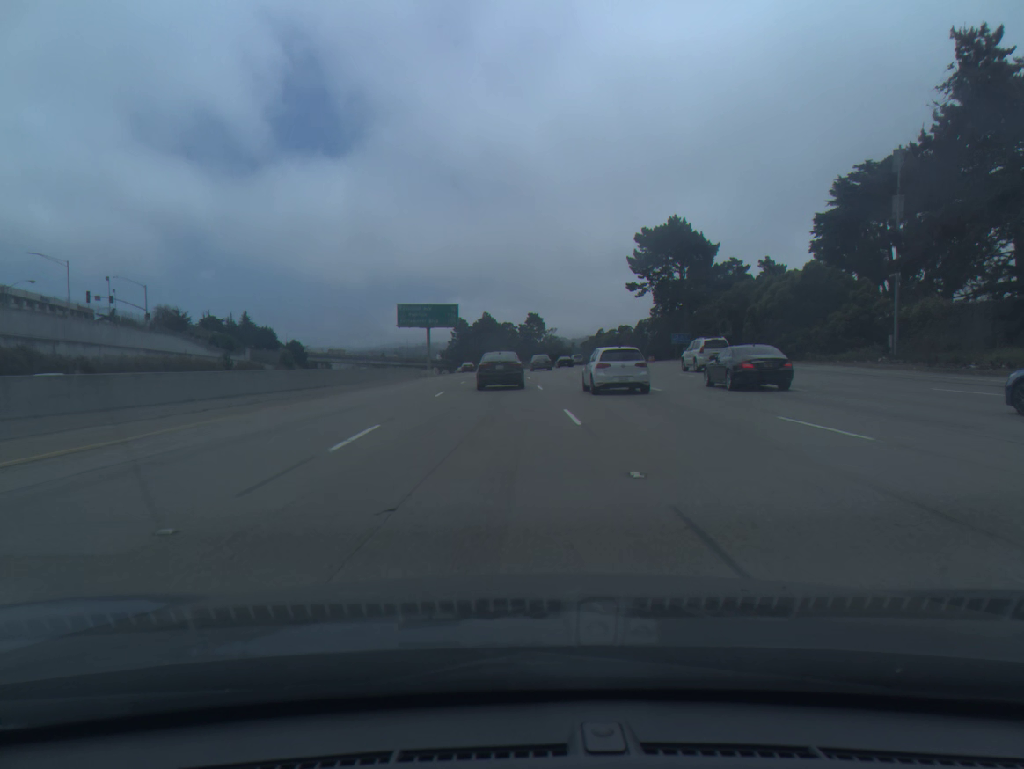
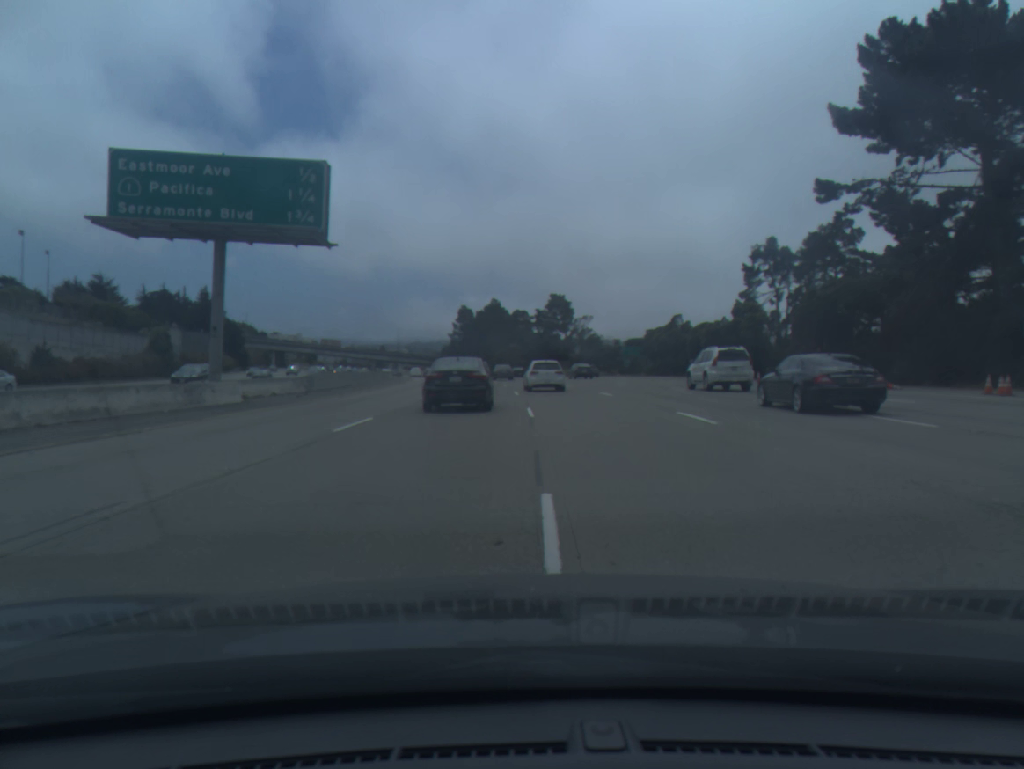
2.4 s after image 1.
(+0.3, +68.6) m; -1°
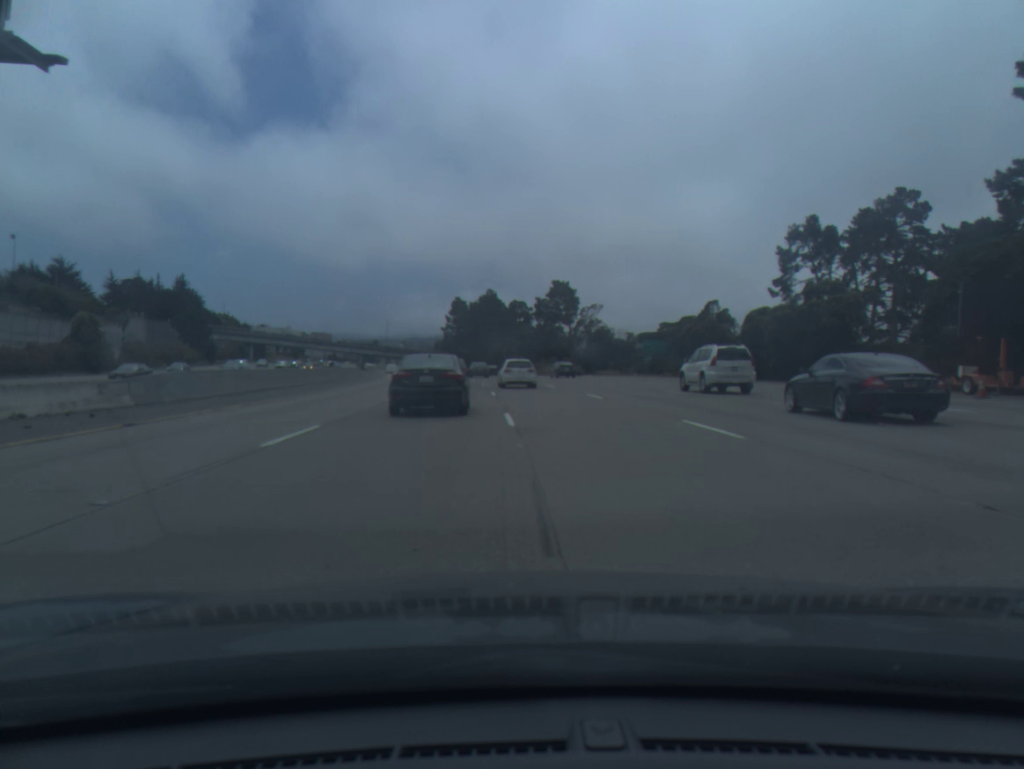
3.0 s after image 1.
(0.0, +17.7) m; 0°
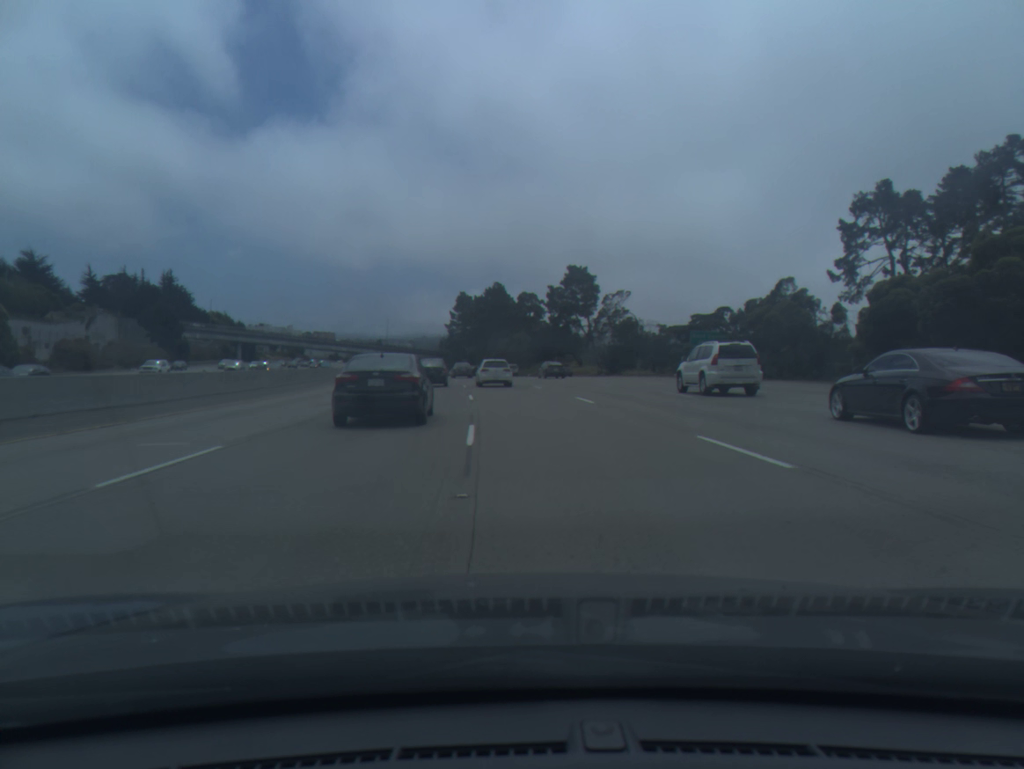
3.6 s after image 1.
(0.0, +18.1) m; 0°
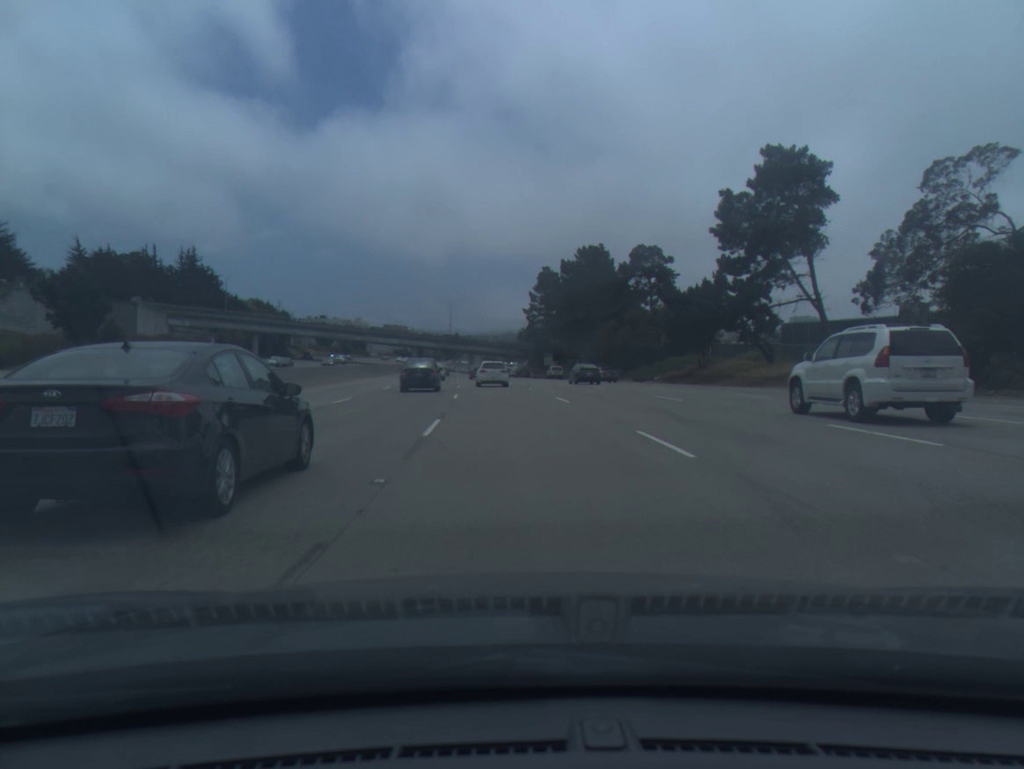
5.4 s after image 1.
(-3.2, +56.9) m; -6°
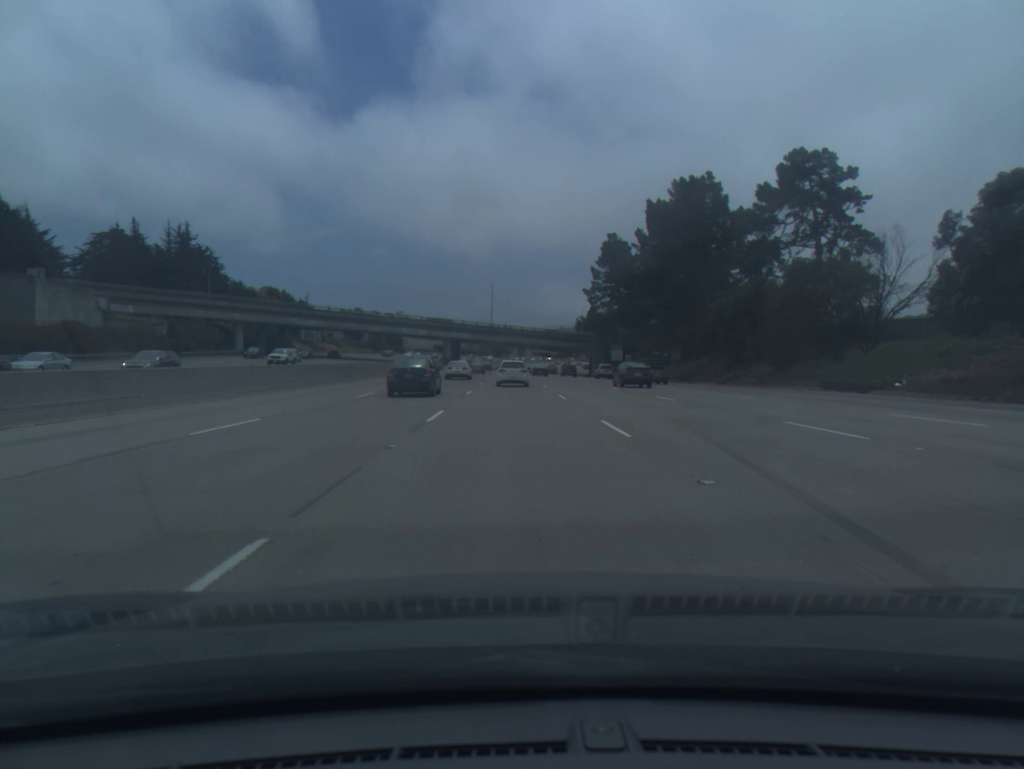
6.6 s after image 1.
(-1.4, +40.6) m; -4°
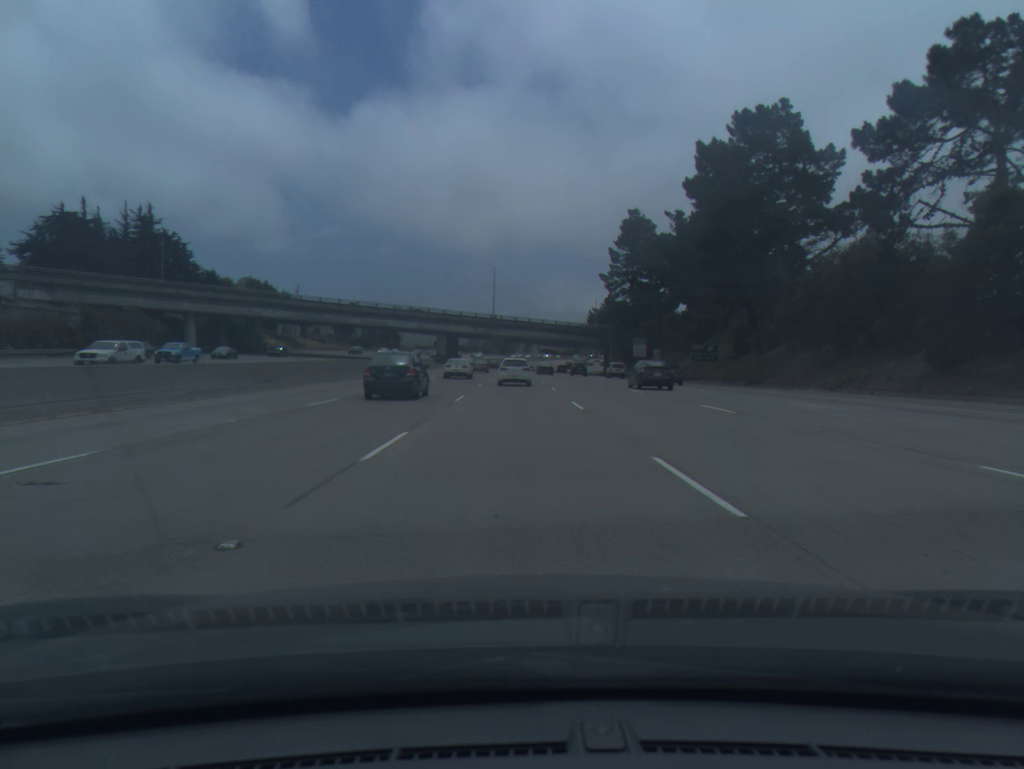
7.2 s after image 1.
(-0.1, +21.1) m; -1°
